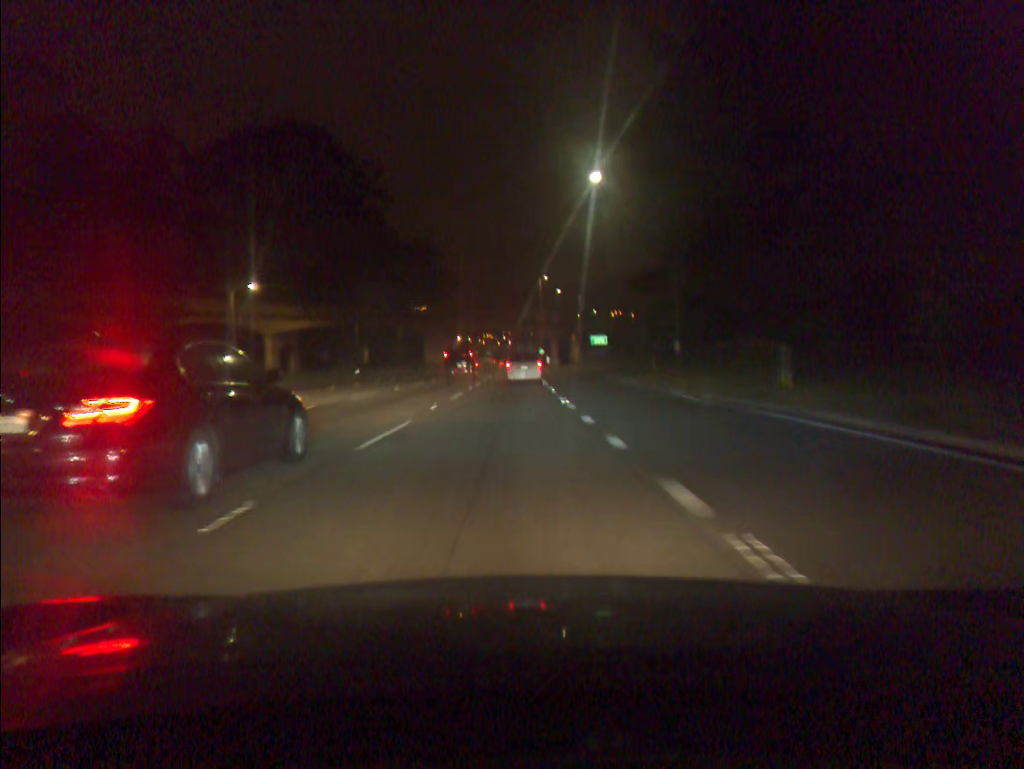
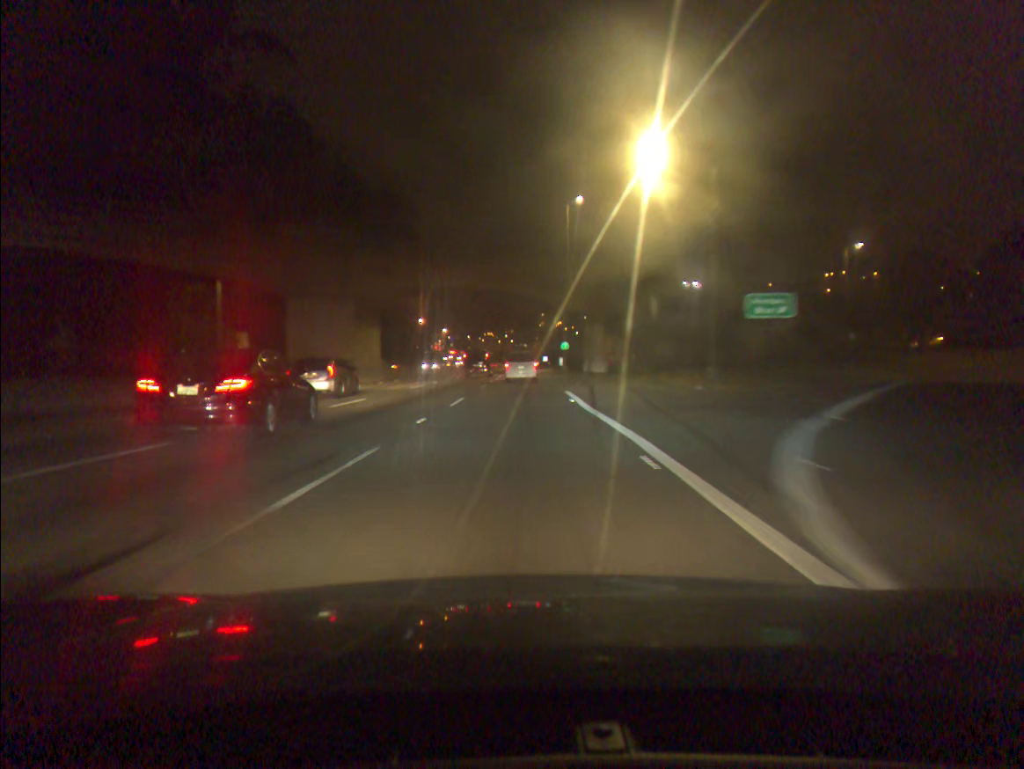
(-0.3, +63.6) m; 0°
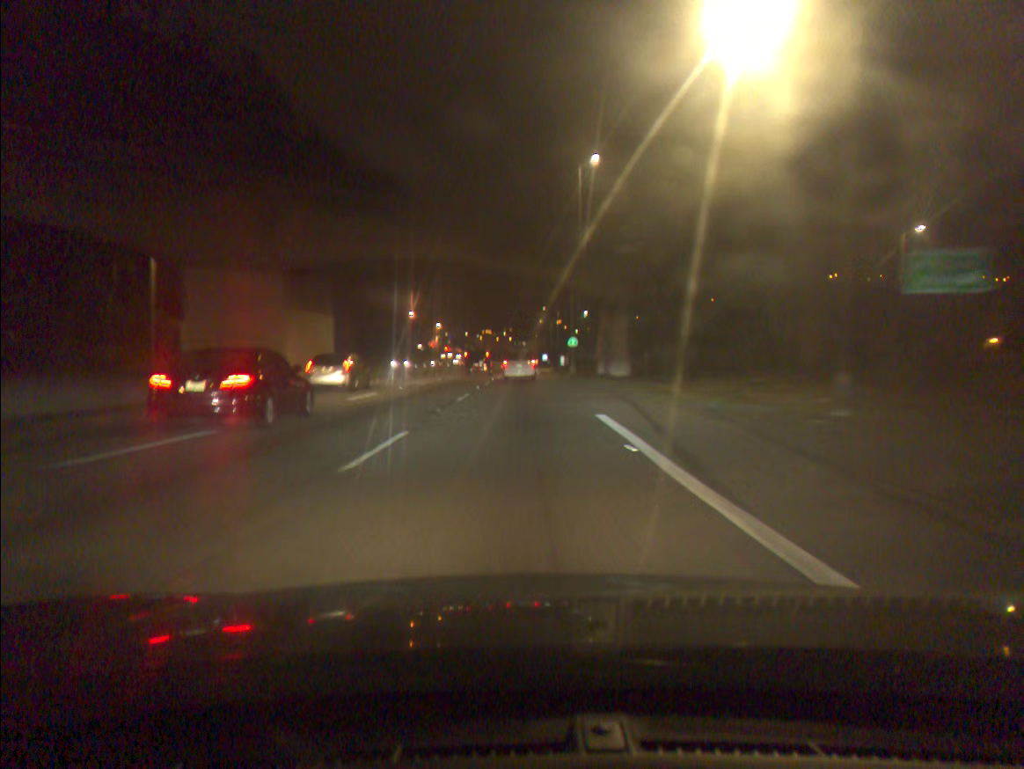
(0.0, +12.7) m; 0°
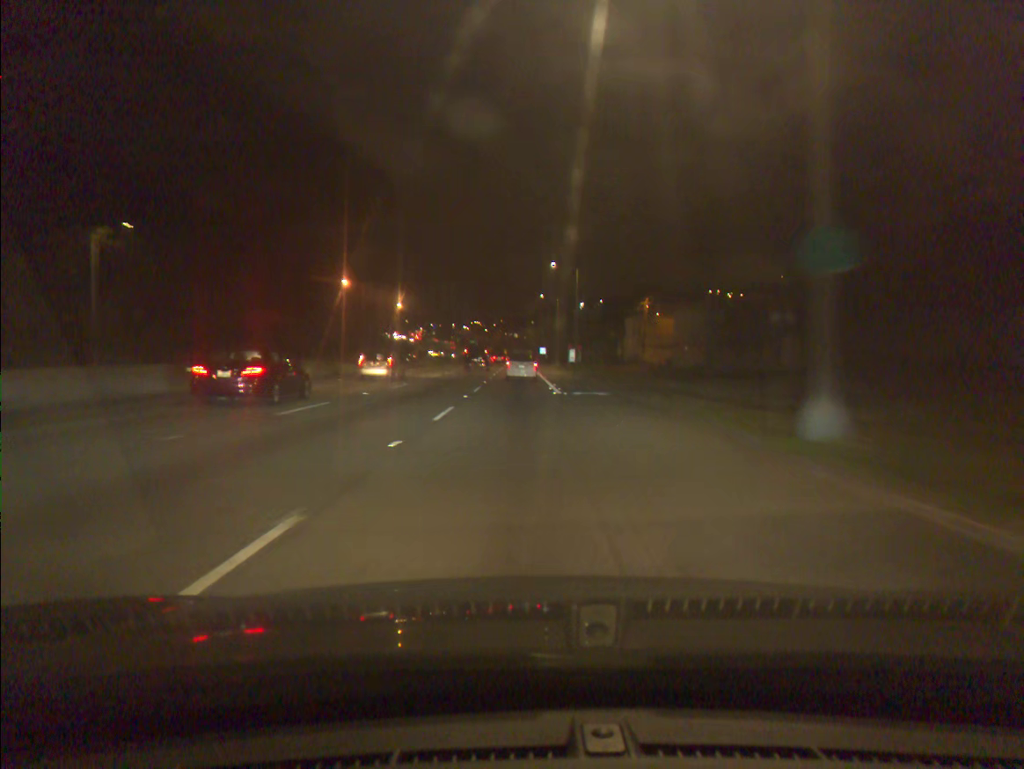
(+0.4, +51.1) m; +1°
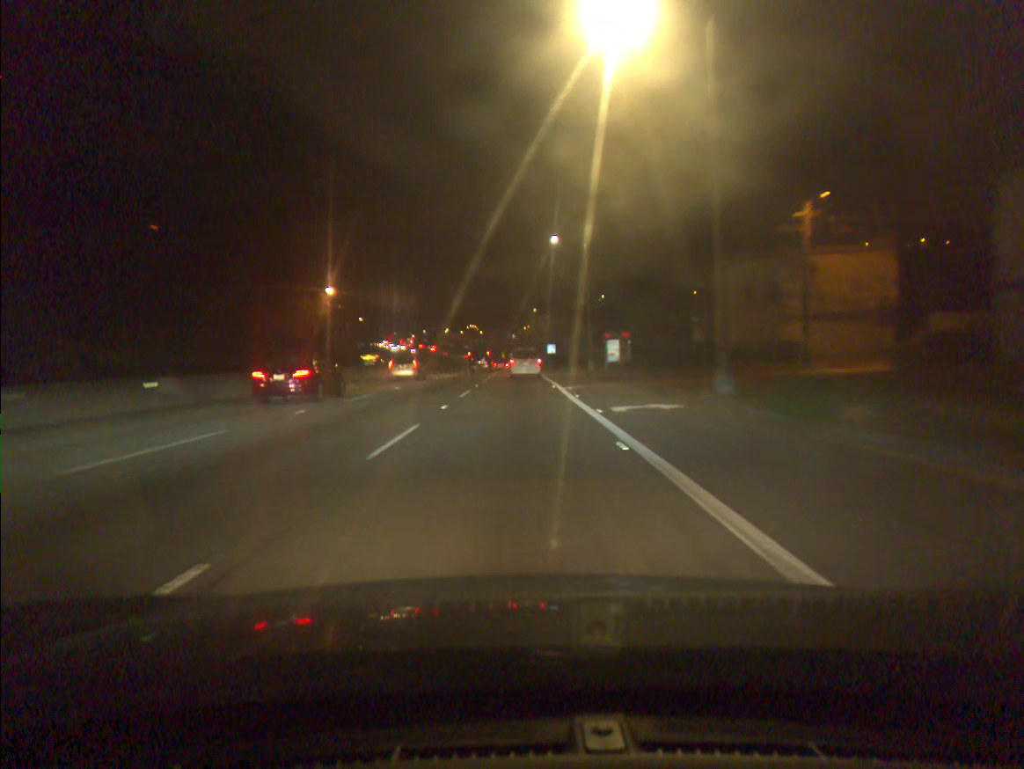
(+0.1, +51.6) m; 0°
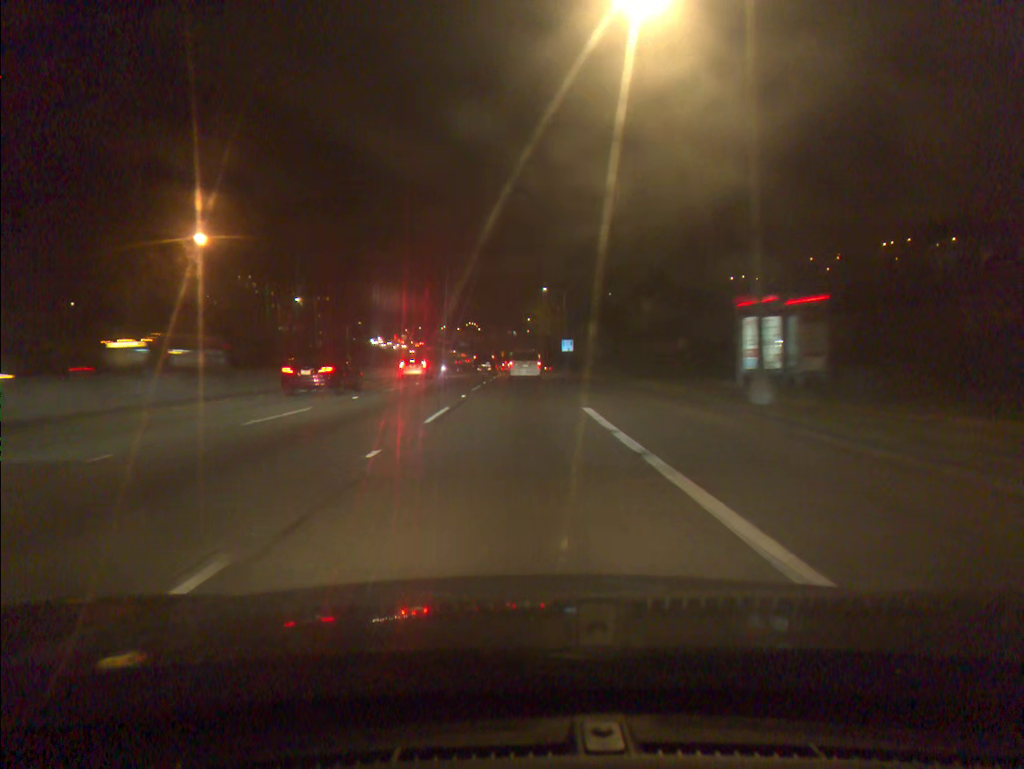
(-0.1, +38.7) m; 0°
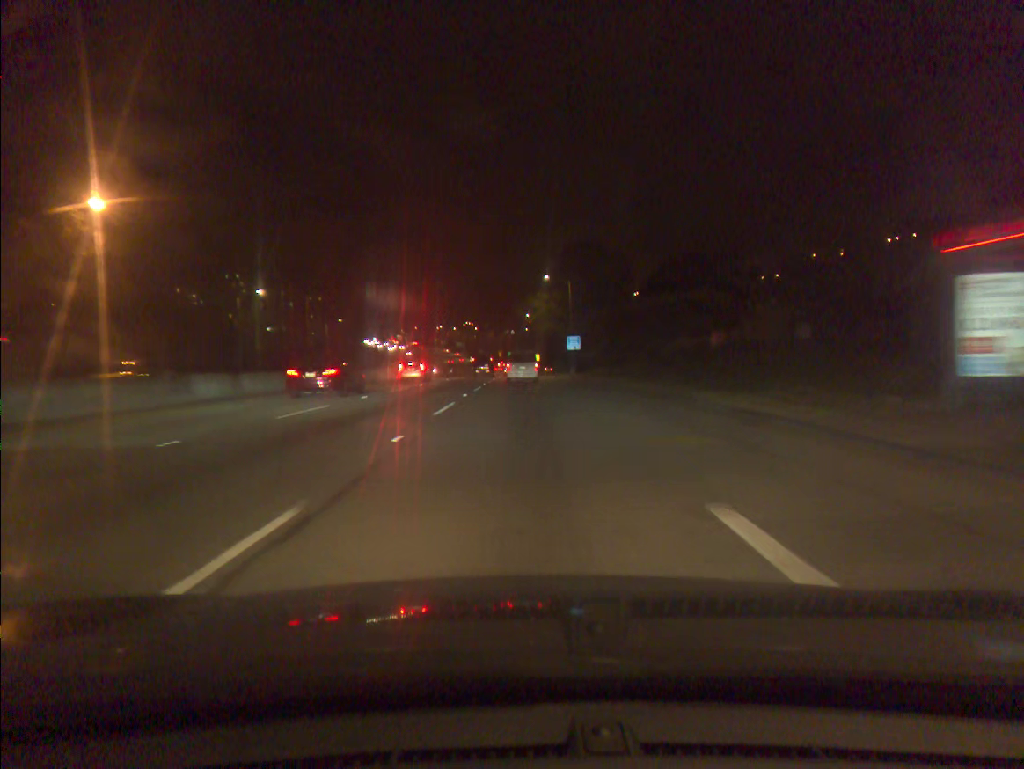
(0.0, +12.9) m; 0°
